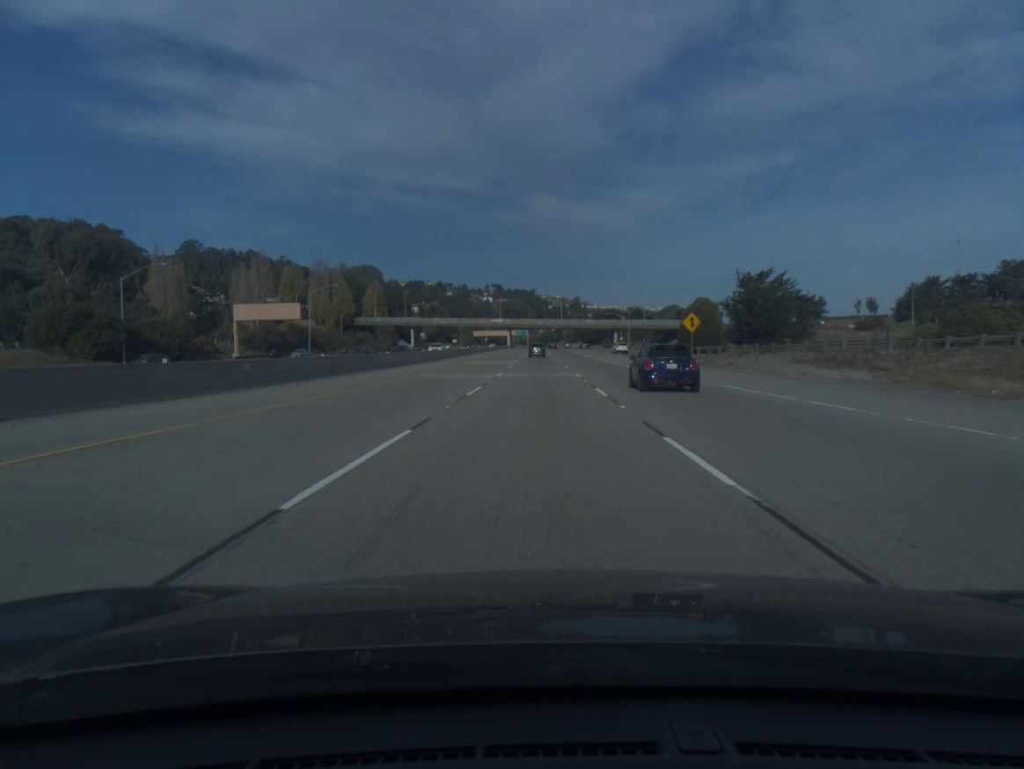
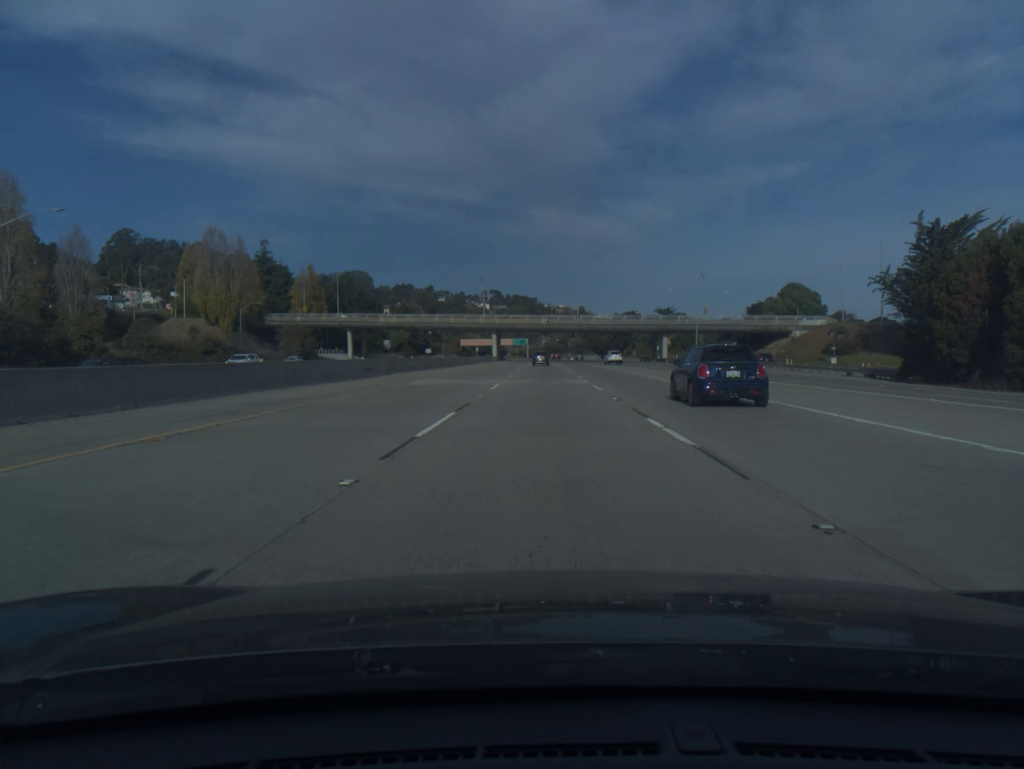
(-0.4, +81.5) m; 0°
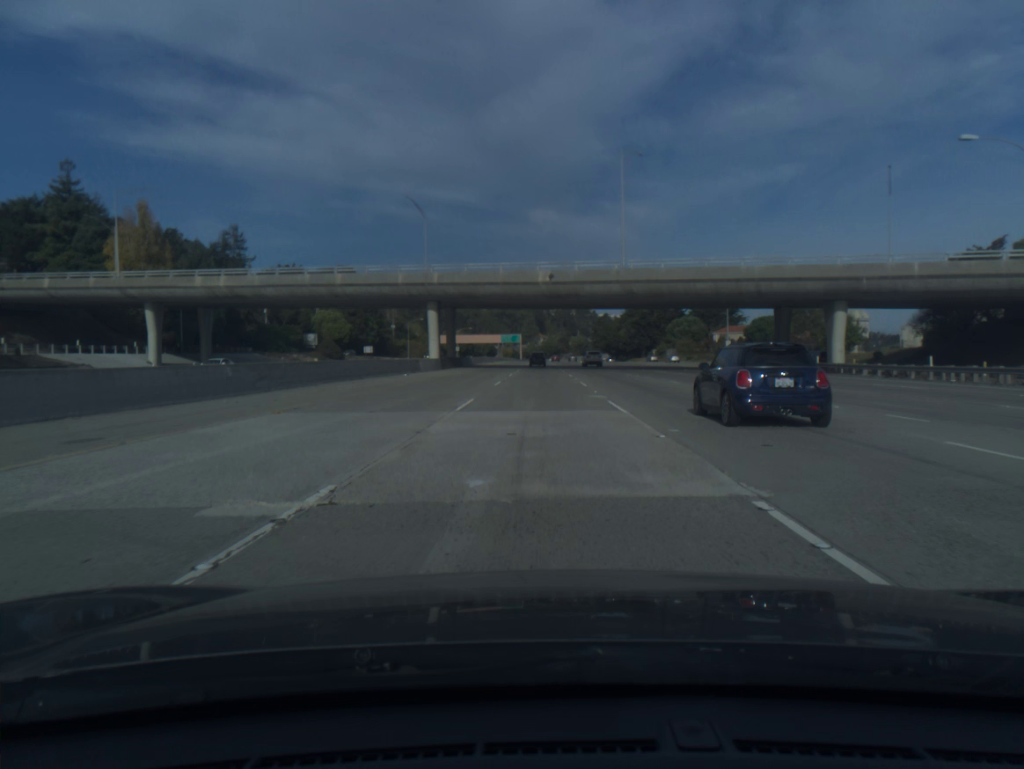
(+0.3, +81.1) m; 0°
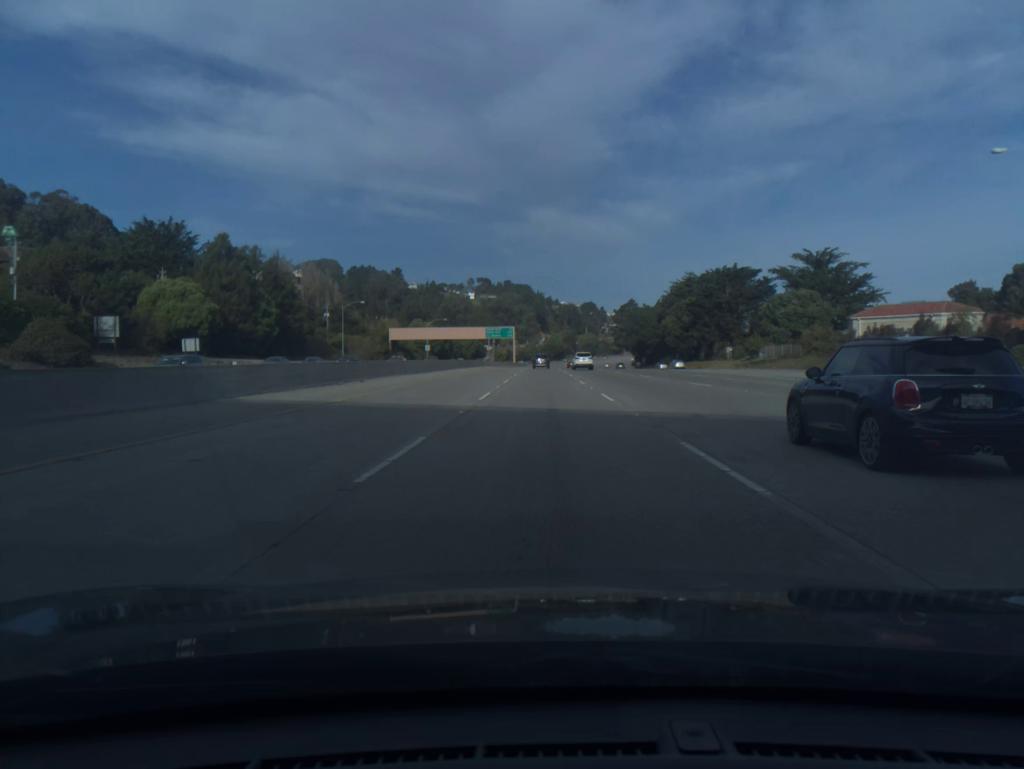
(-0.3, +81.5) m; 0°
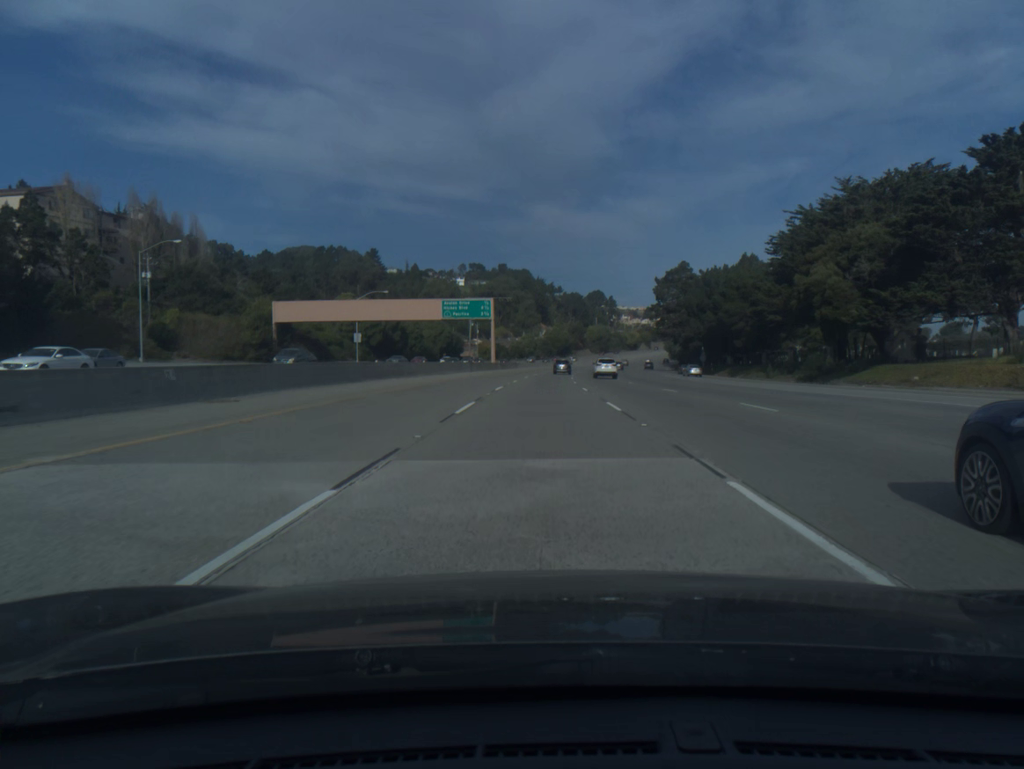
(+0.1, +81.9) m; 0°
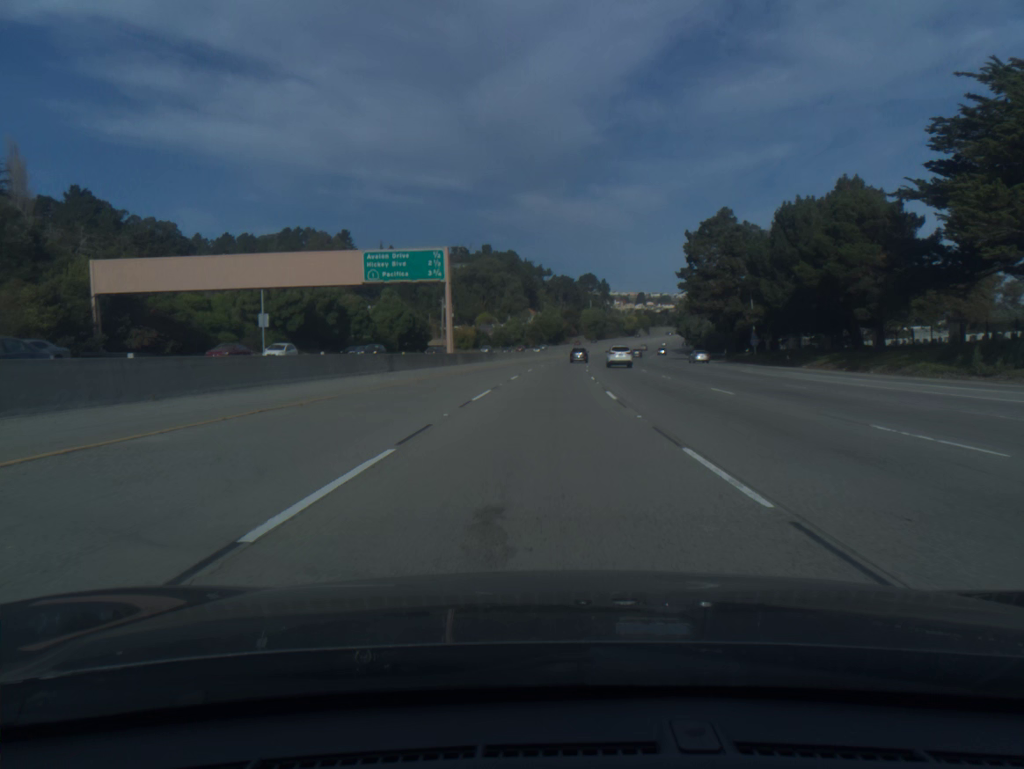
(+0.1, +41.1) m; +1°
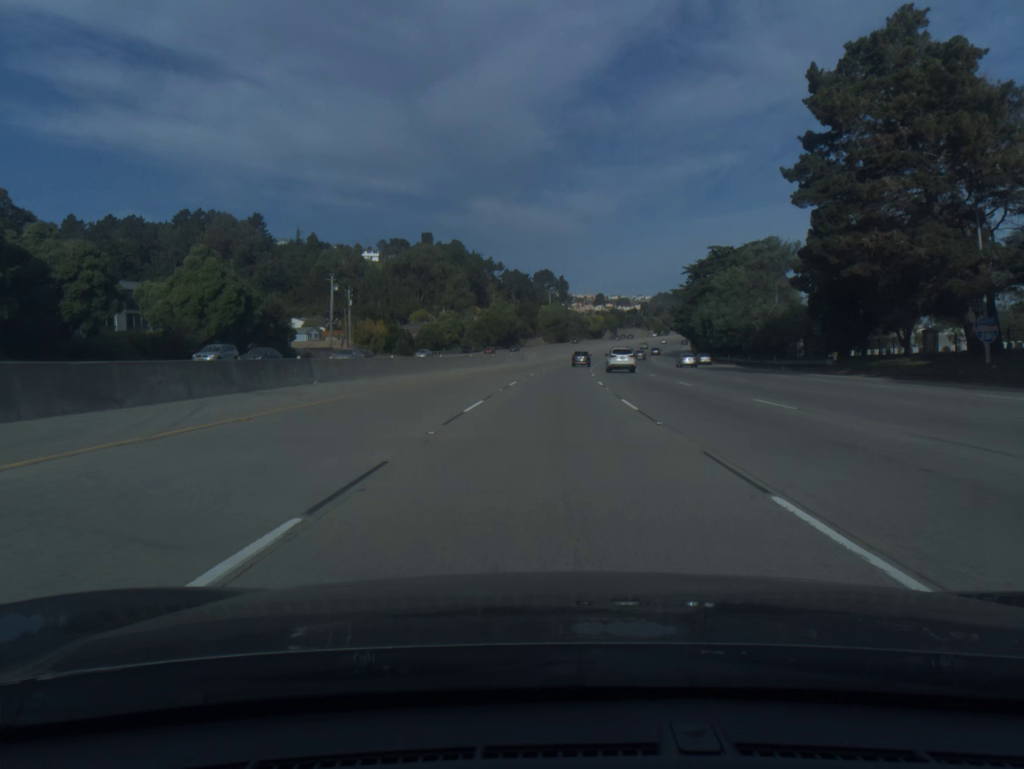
(+1.6, +61.8) m; +3°
